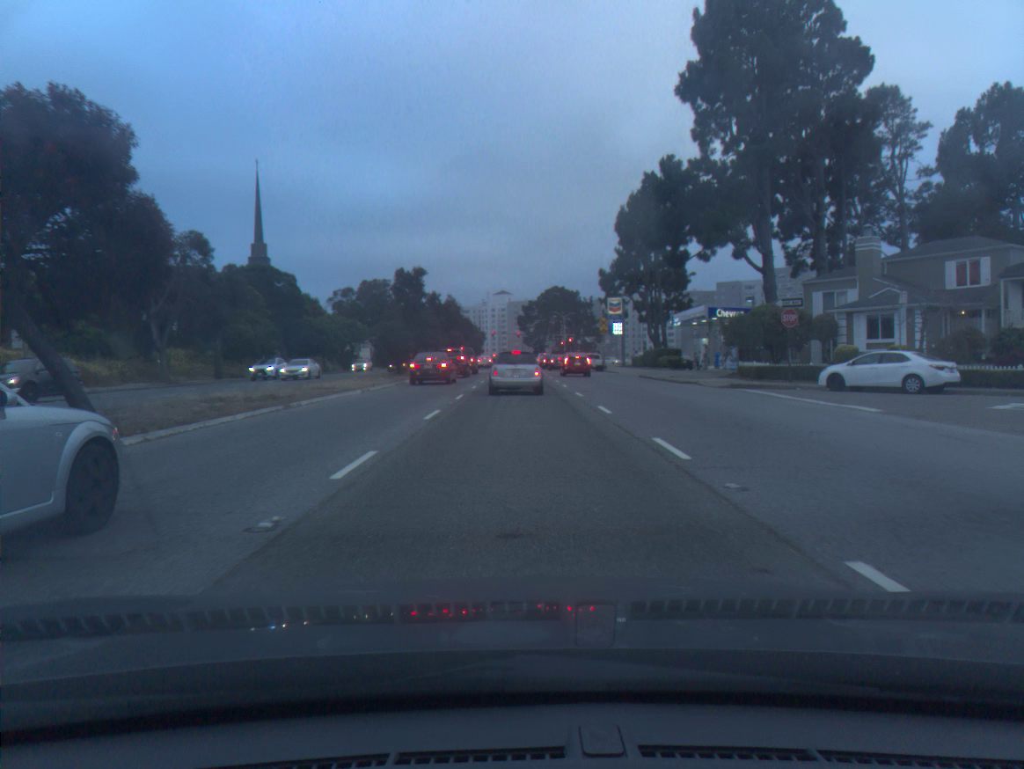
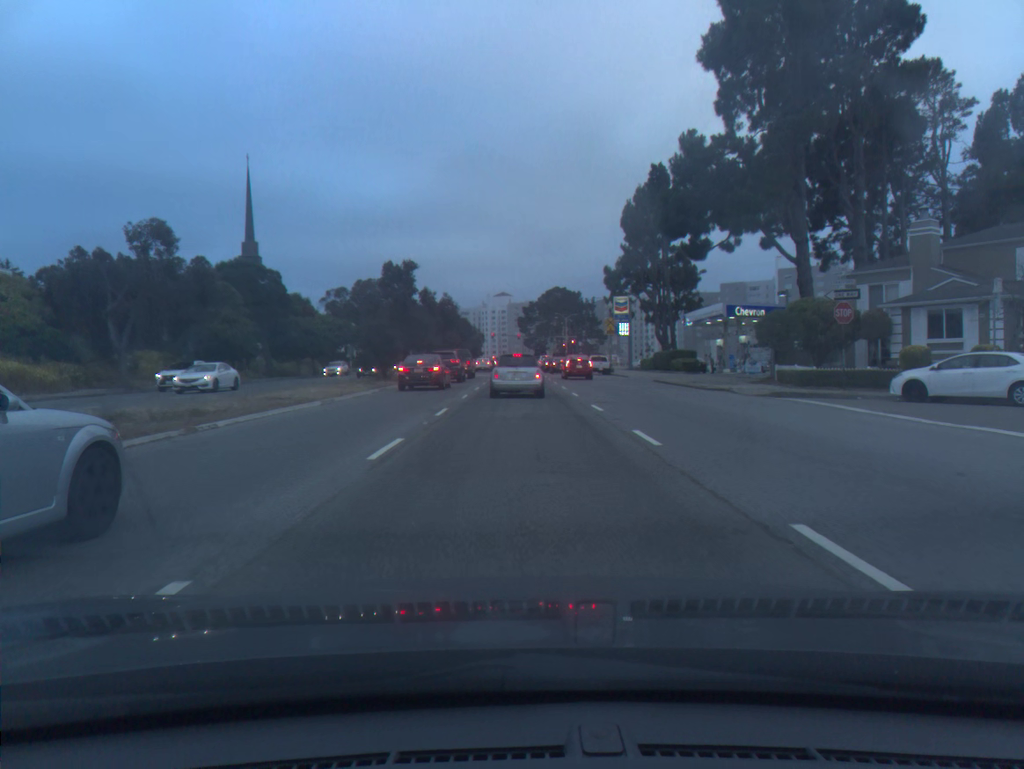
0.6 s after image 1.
(0.0, +5.7) m; 0°
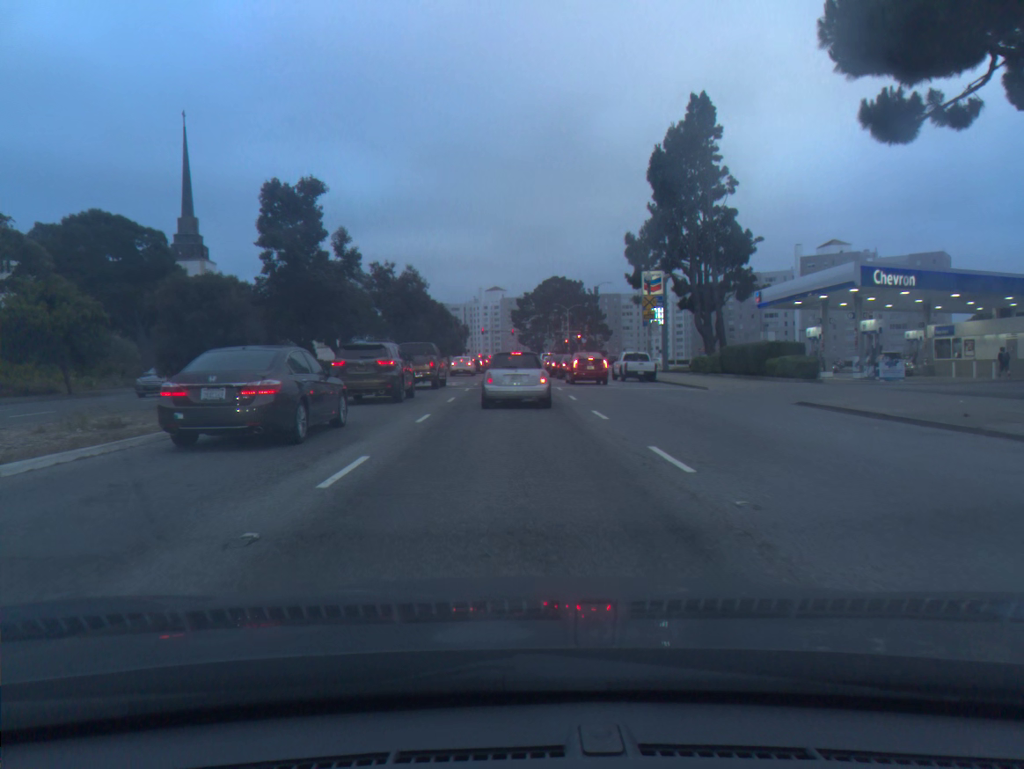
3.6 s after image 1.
(+0.1, +24.1) m; 0°
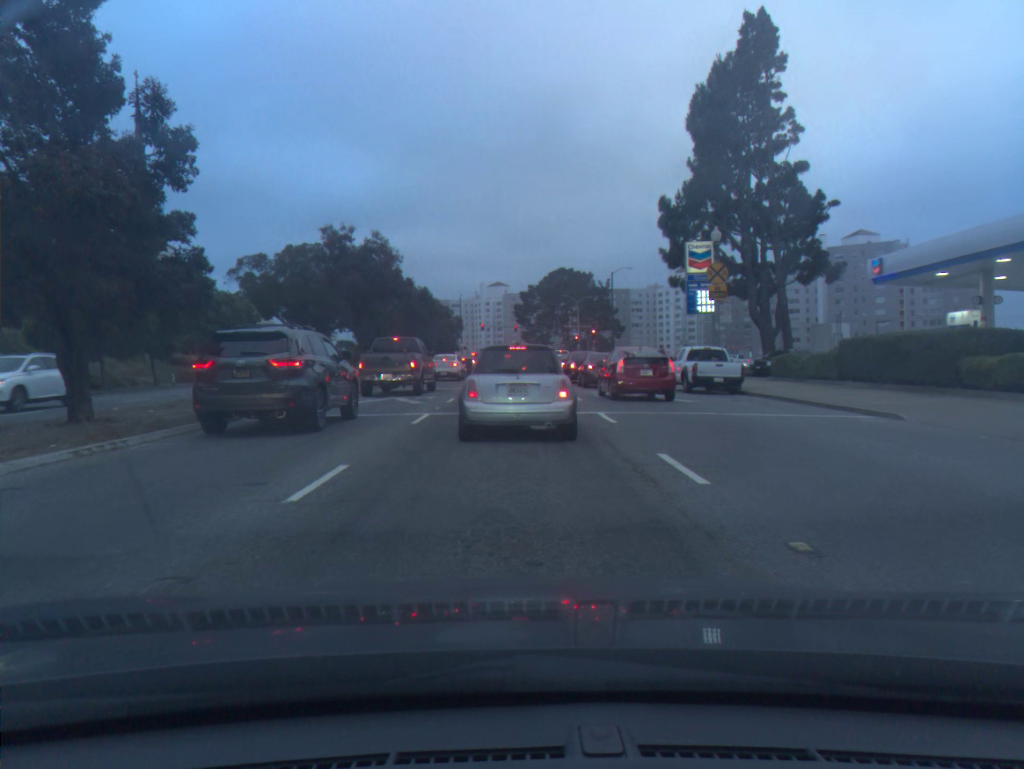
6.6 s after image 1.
(-0.1, +15.7) m; 0°
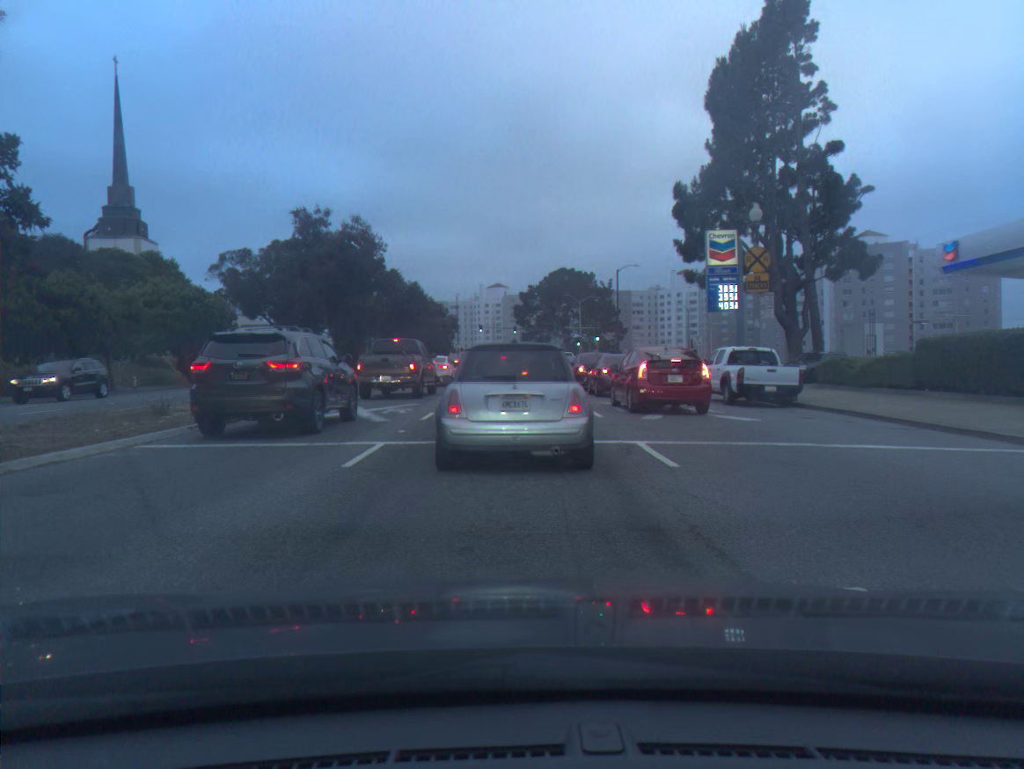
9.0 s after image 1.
(+0.1, +5.7) m; +2°
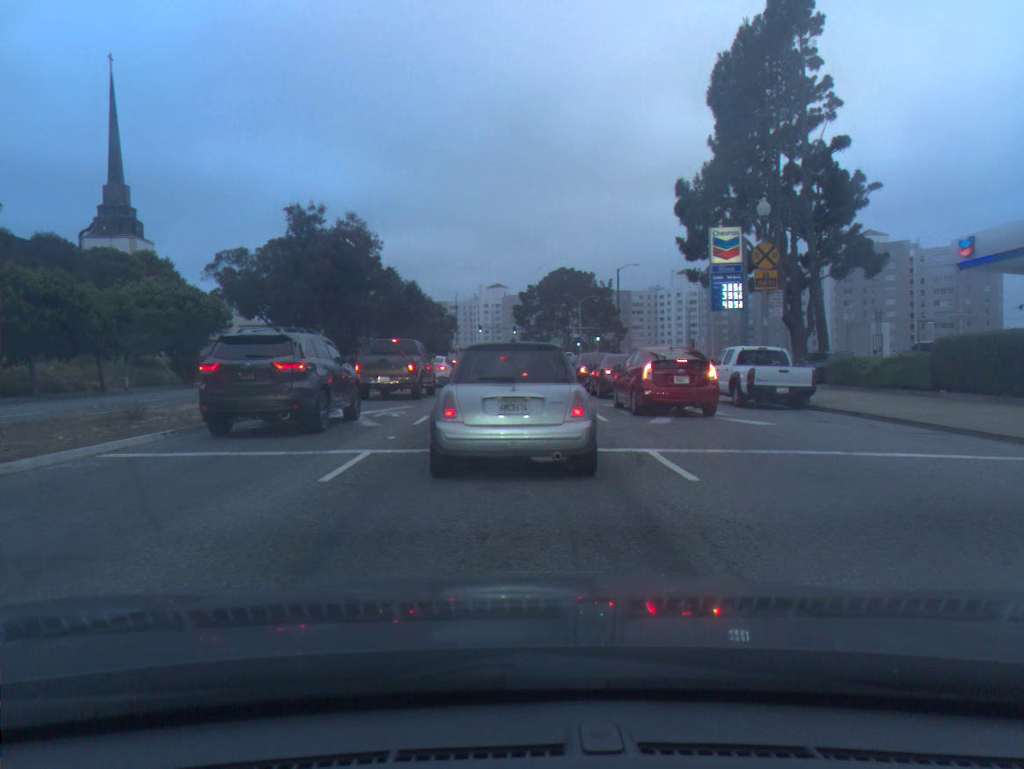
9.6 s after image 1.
(0.0, +1.0) m; 0°
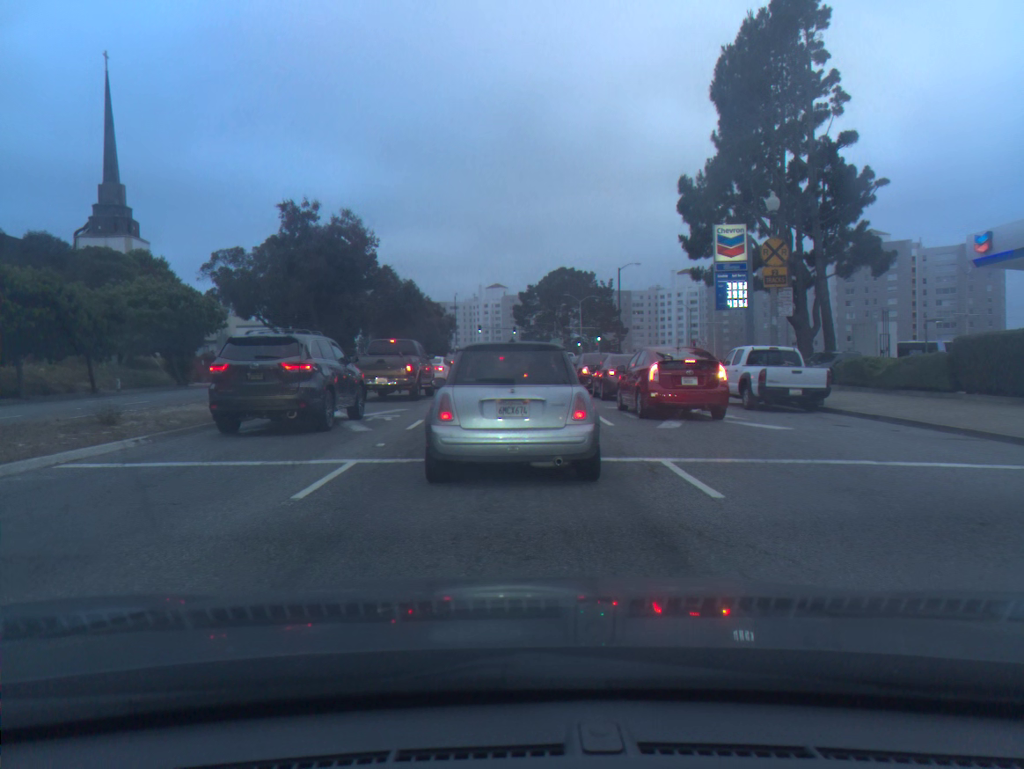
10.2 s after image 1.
(0.0, +0.9) m; -1°
